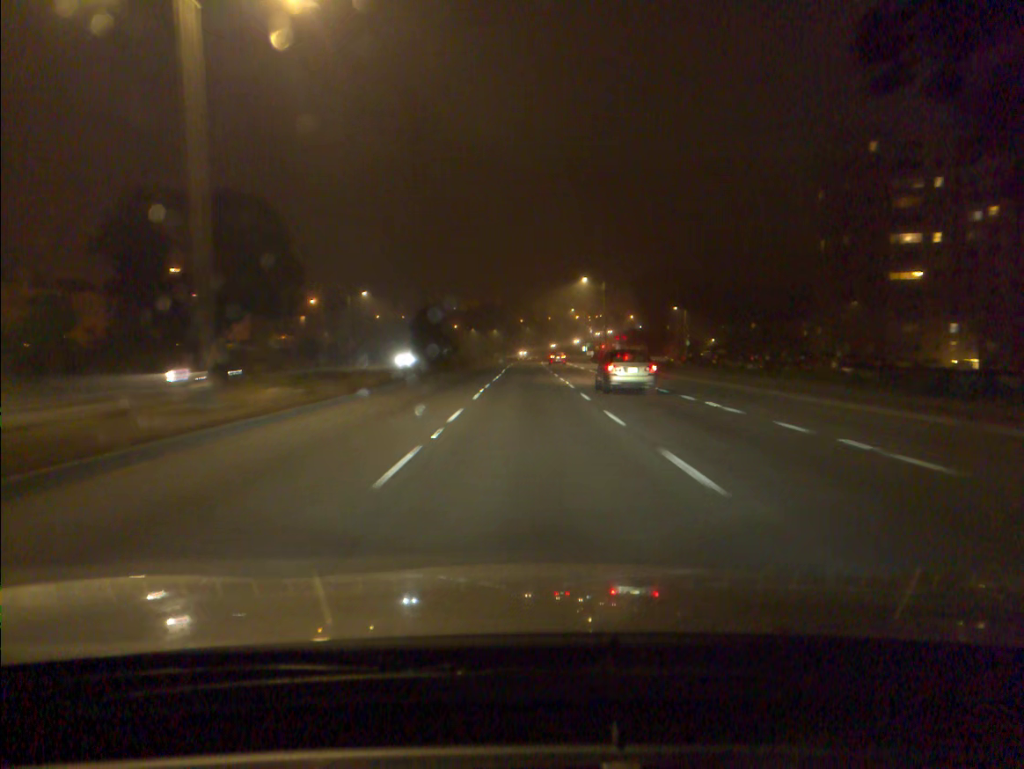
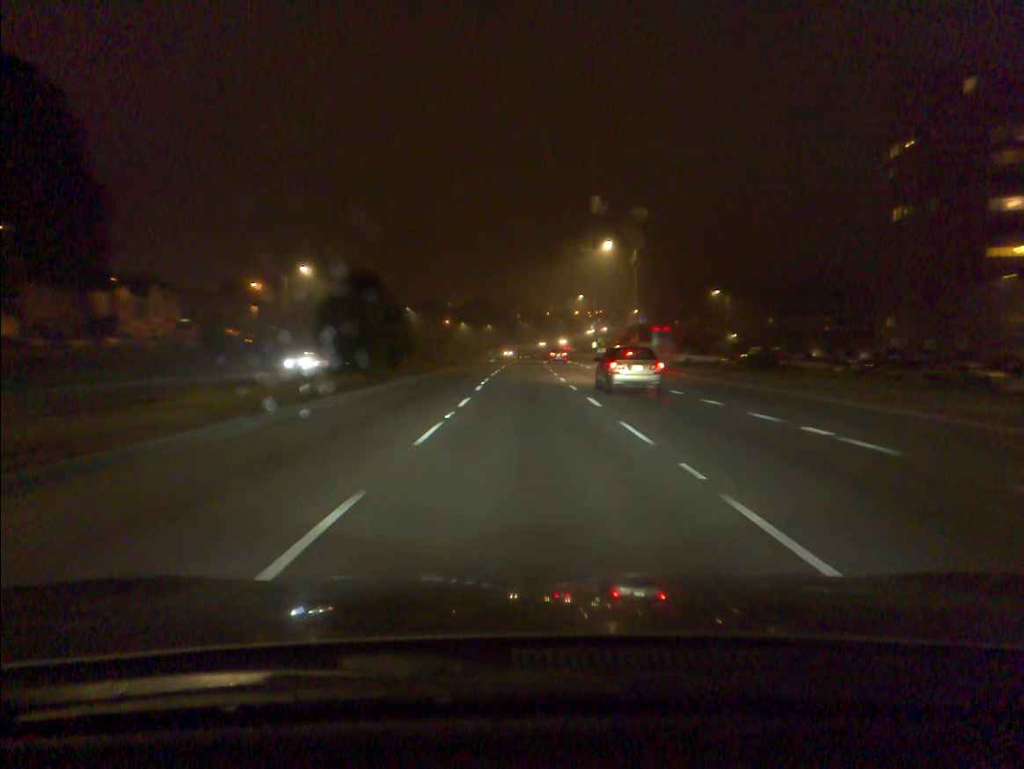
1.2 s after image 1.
(+0.1, +26.3) m; 0°
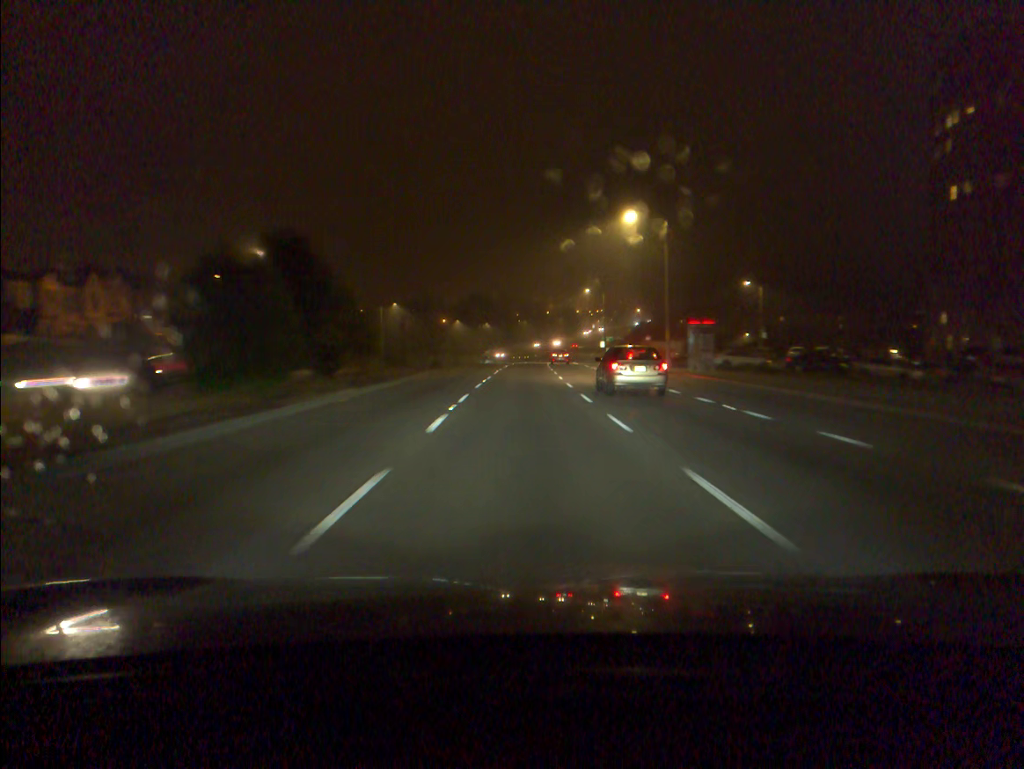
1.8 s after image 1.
(0.0, +13.3) m; 0°
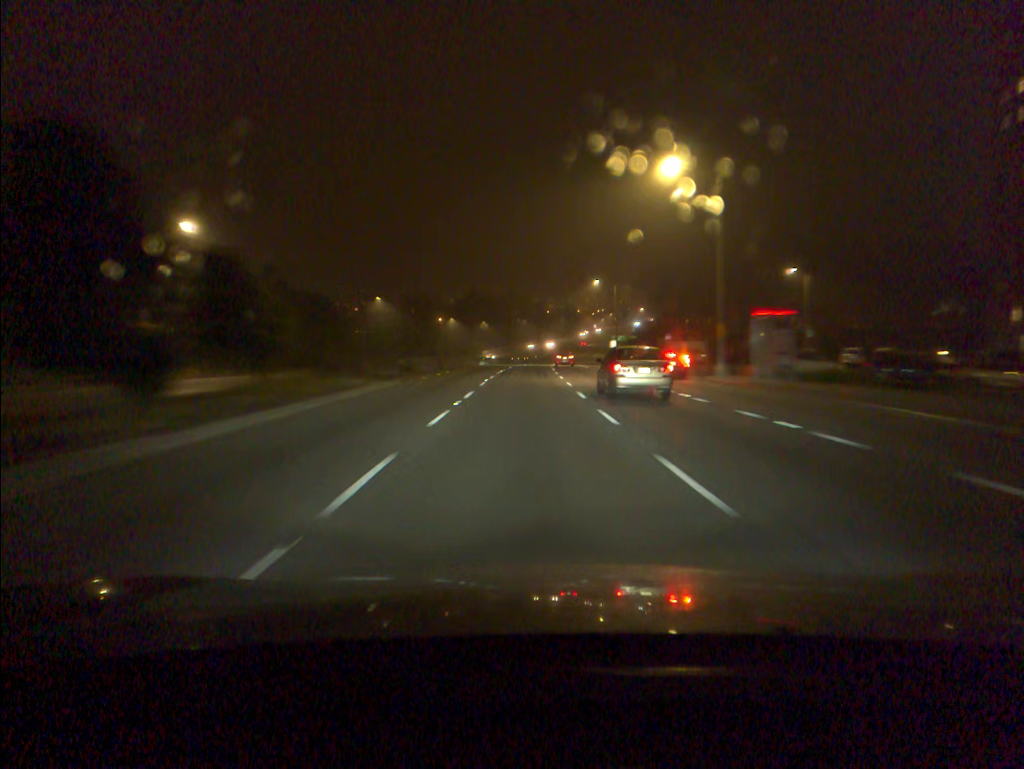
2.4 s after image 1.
(0.0, +13.4) m; 0°
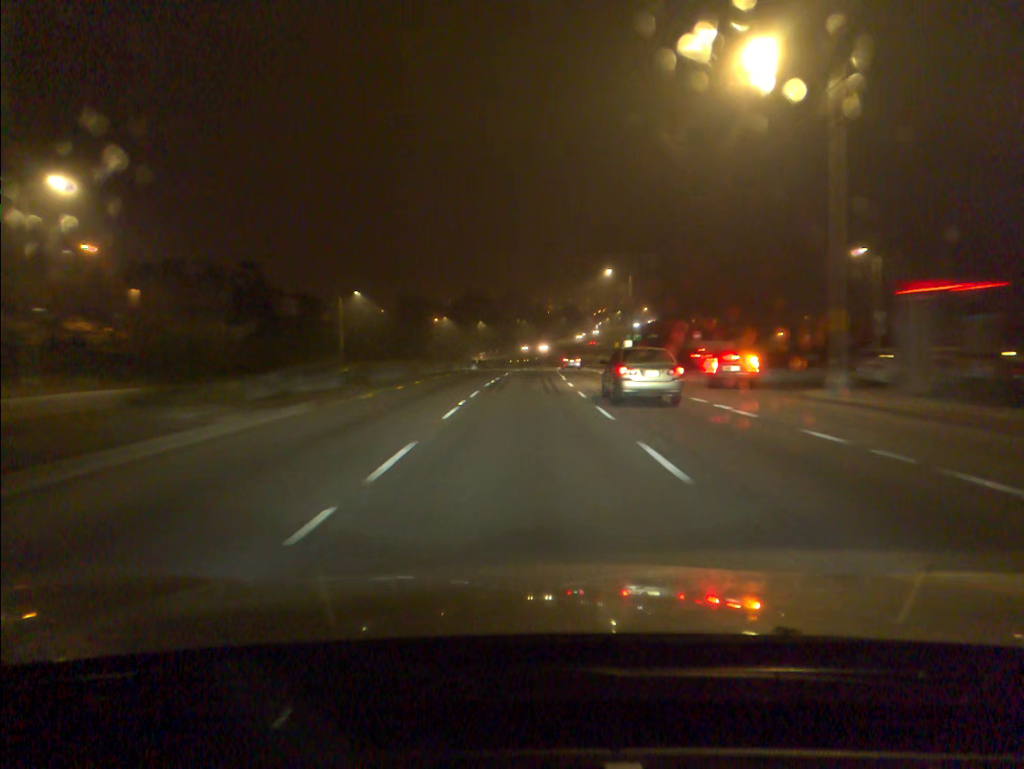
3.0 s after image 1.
(0.0, +13.5) m; 0°
